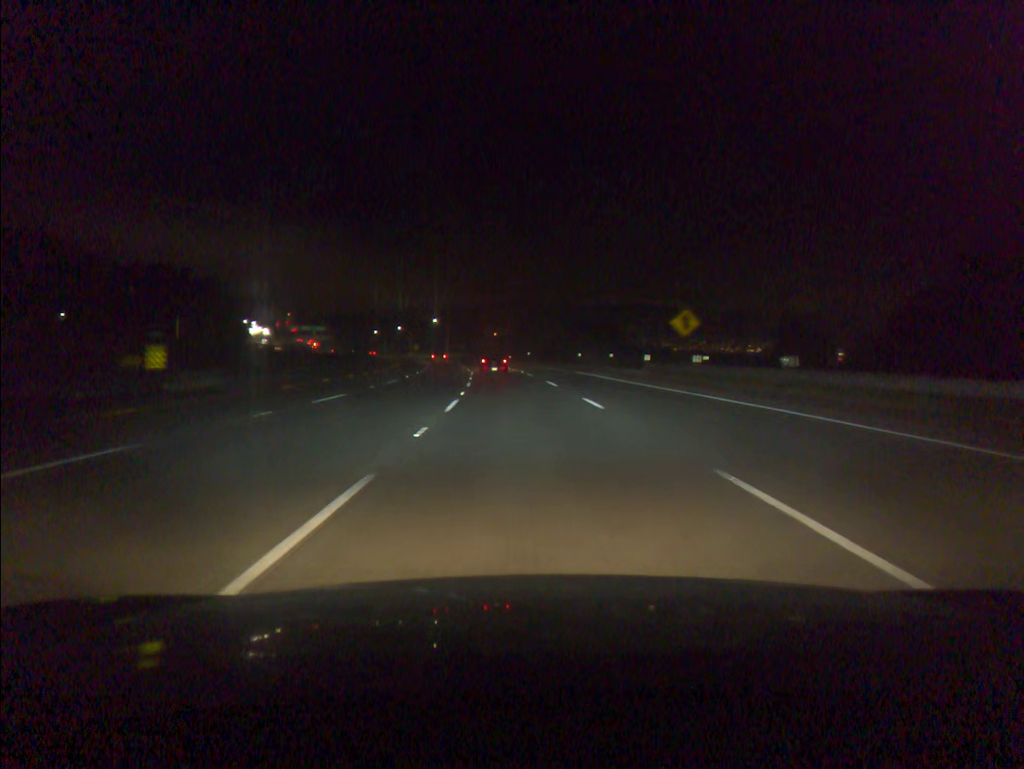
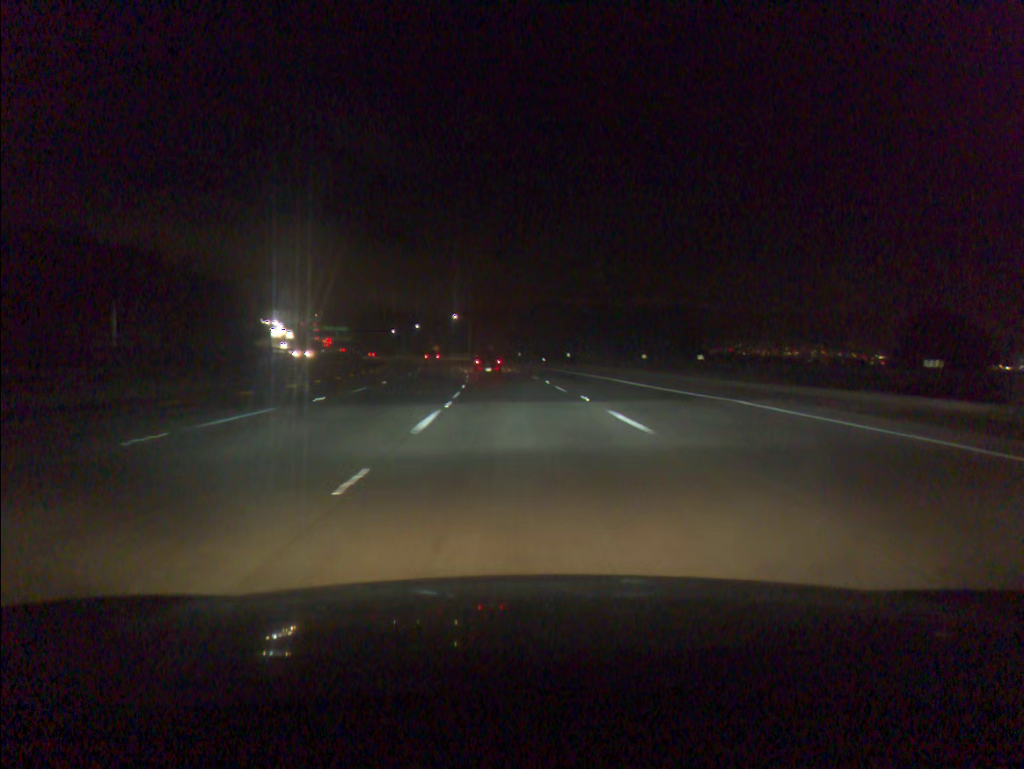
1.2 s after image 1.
(-0.7, +34.3) m; -2°
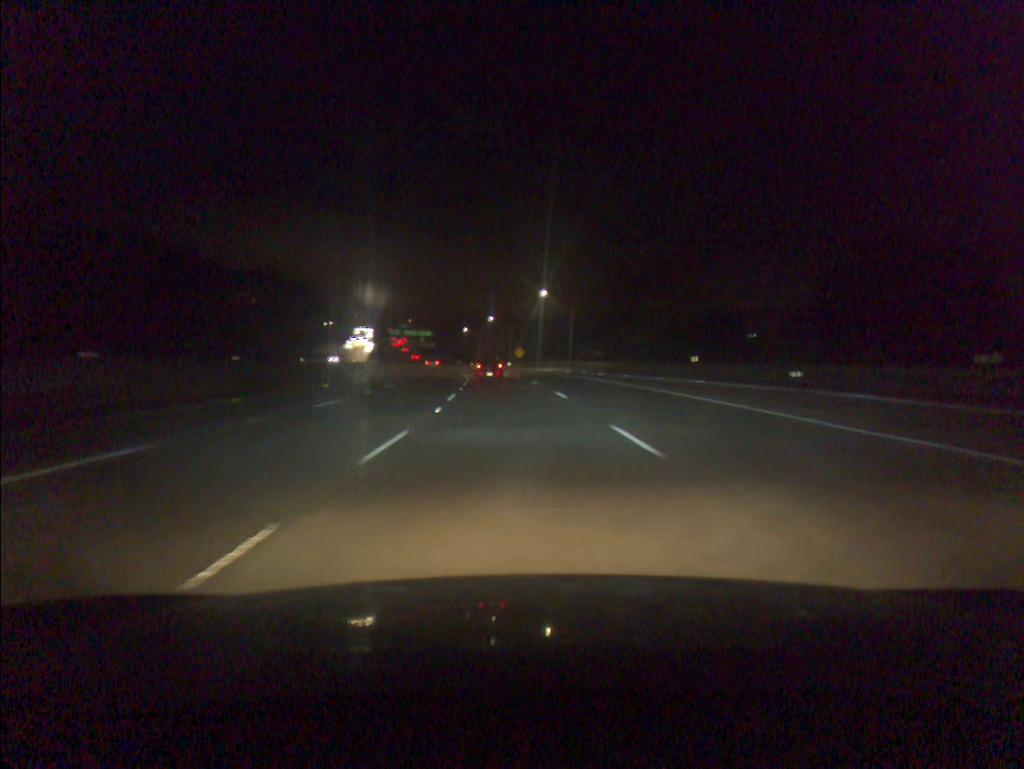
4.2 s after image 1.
(-5.0, +84.7) m; -7°
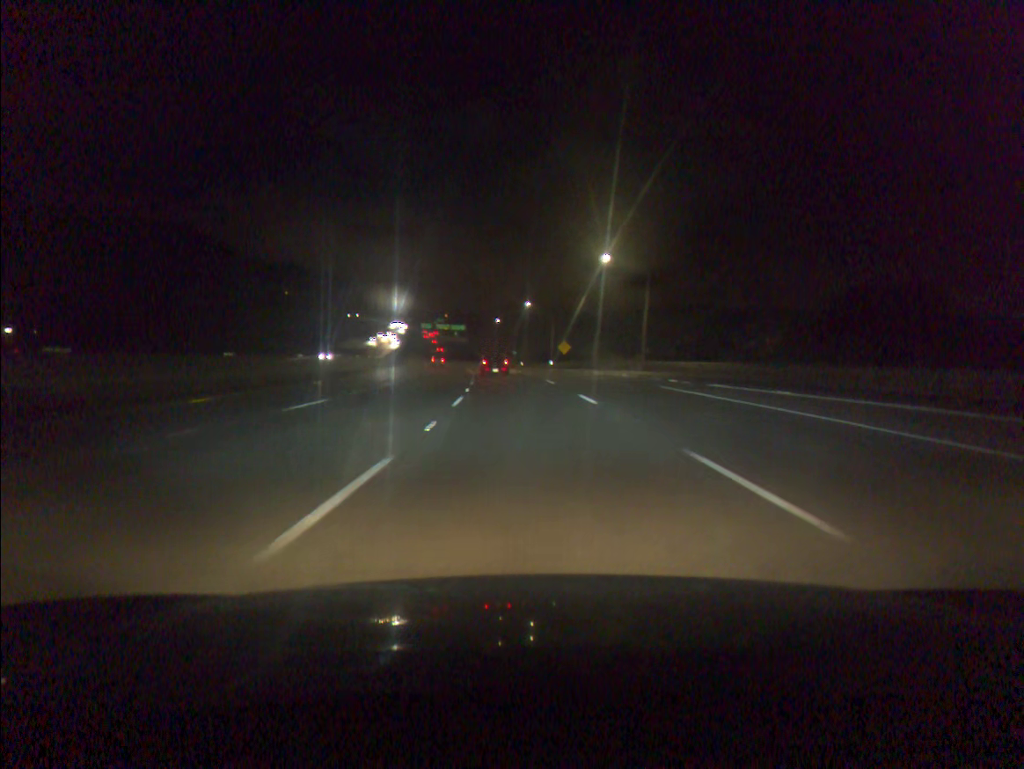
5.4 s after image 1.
(-1.0, +34.0) m; -3°
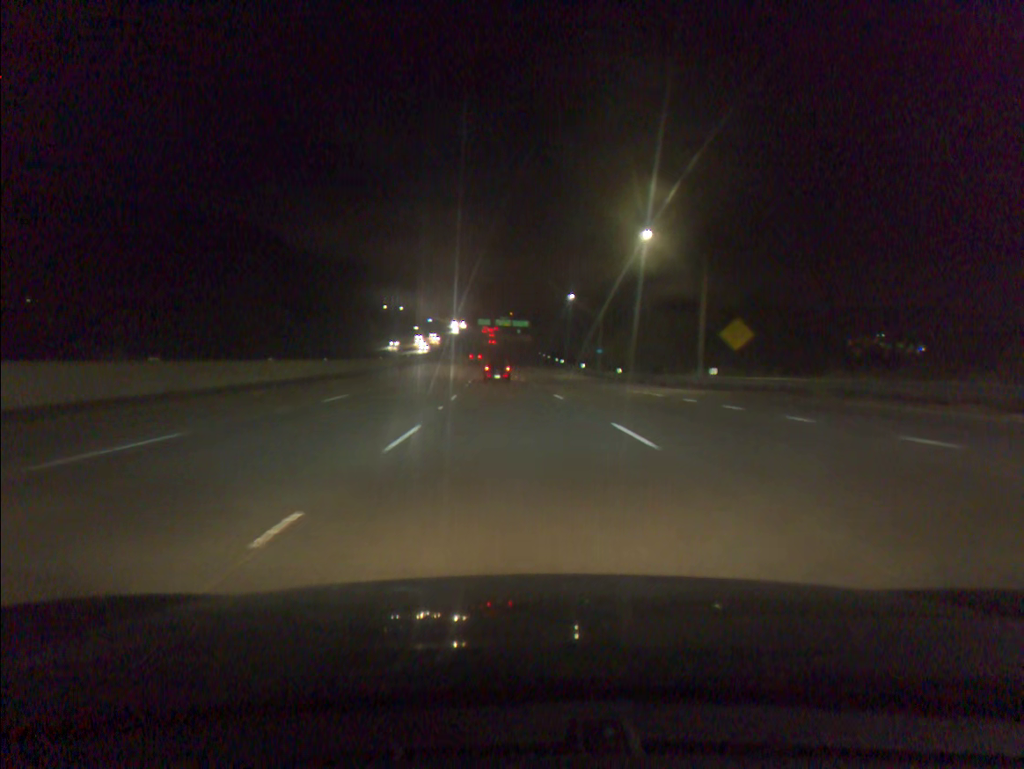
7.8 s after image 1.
(-2.5, +67.6) m; -5°
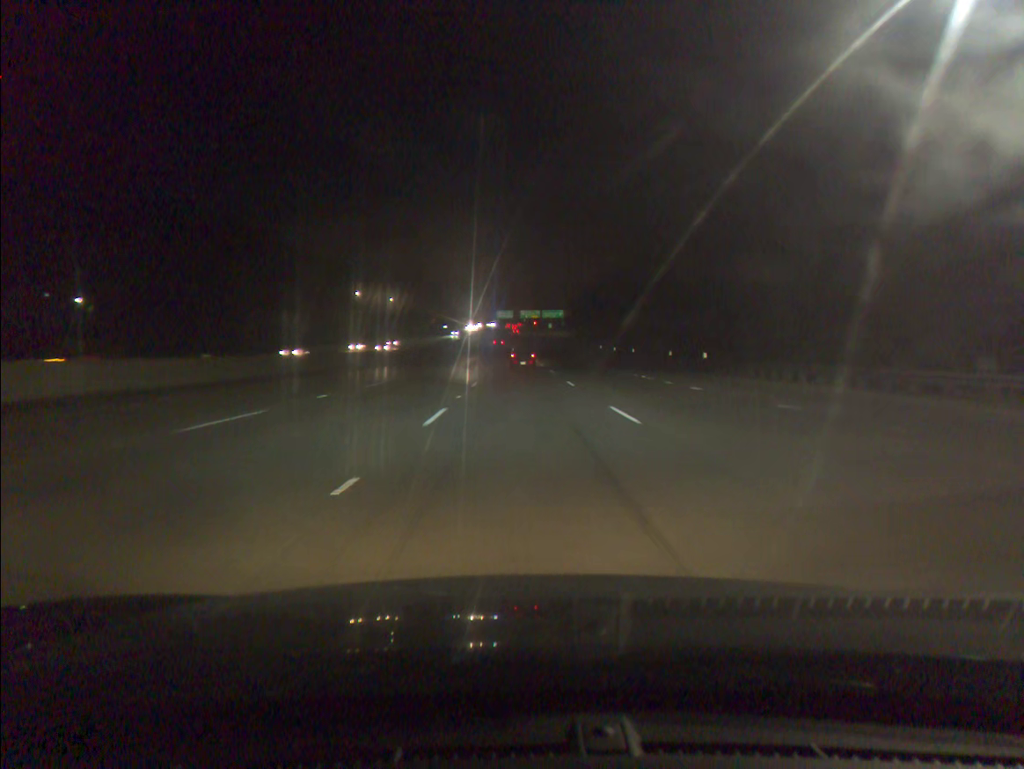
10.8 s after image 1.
(-2.9, +84.4) m; -2°
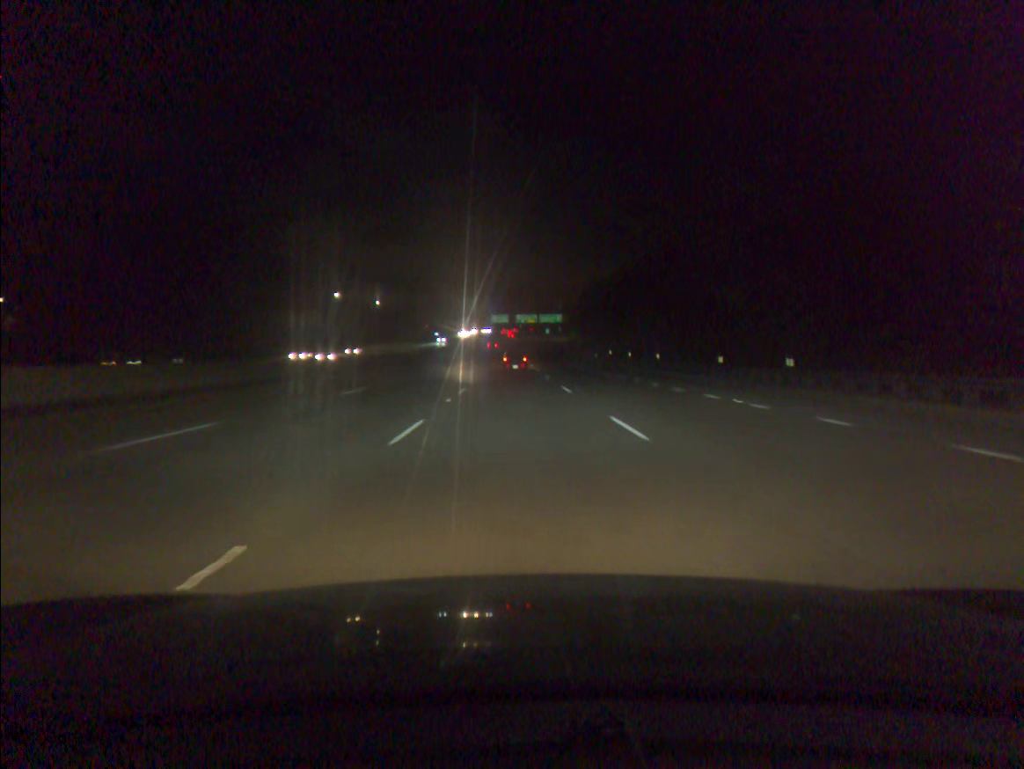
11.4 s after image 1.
(0.0, +16.9) m; 0°
